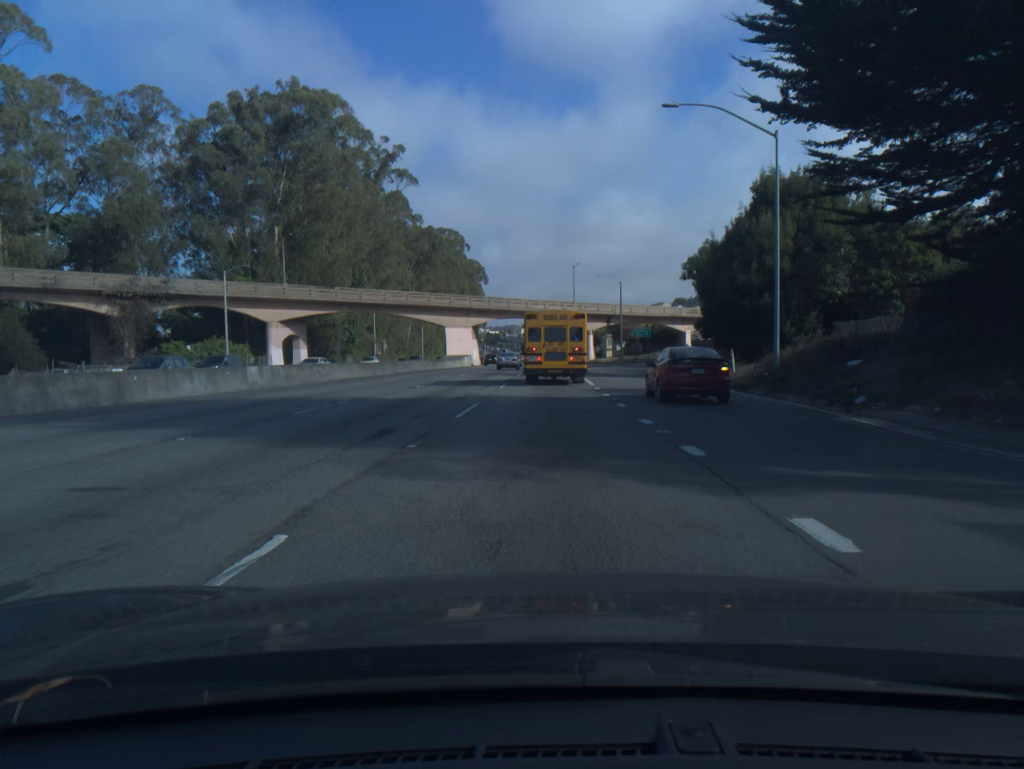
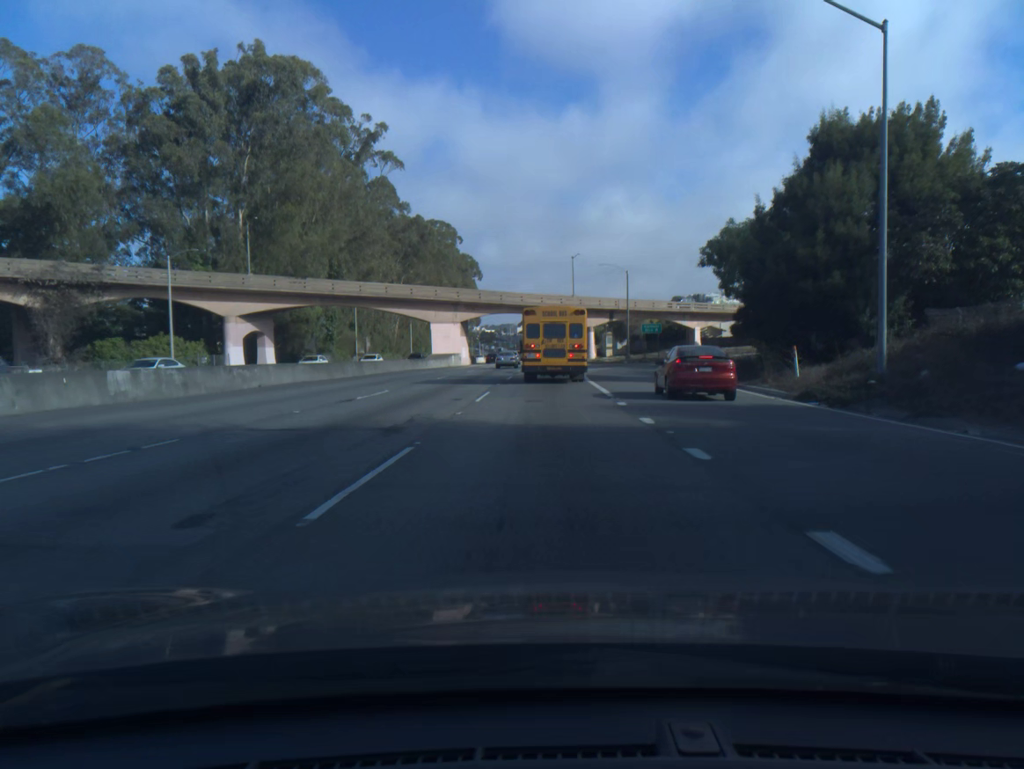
(0.0, +9.6) m; 0°
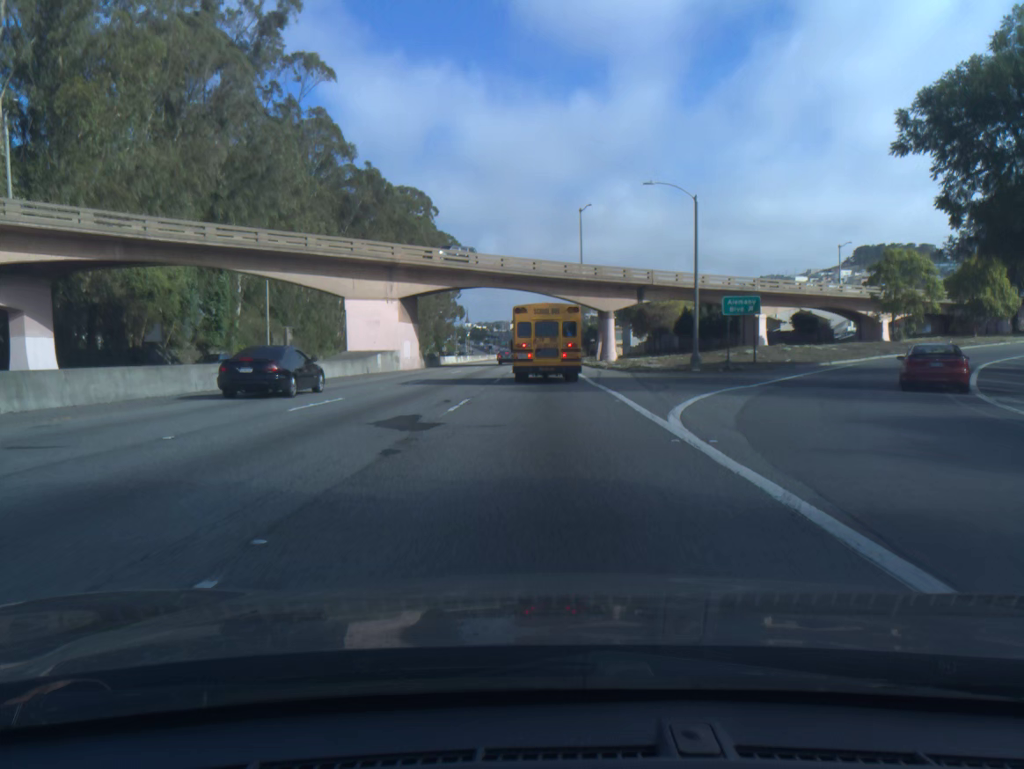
(+0.3, +35.1) m; +1°
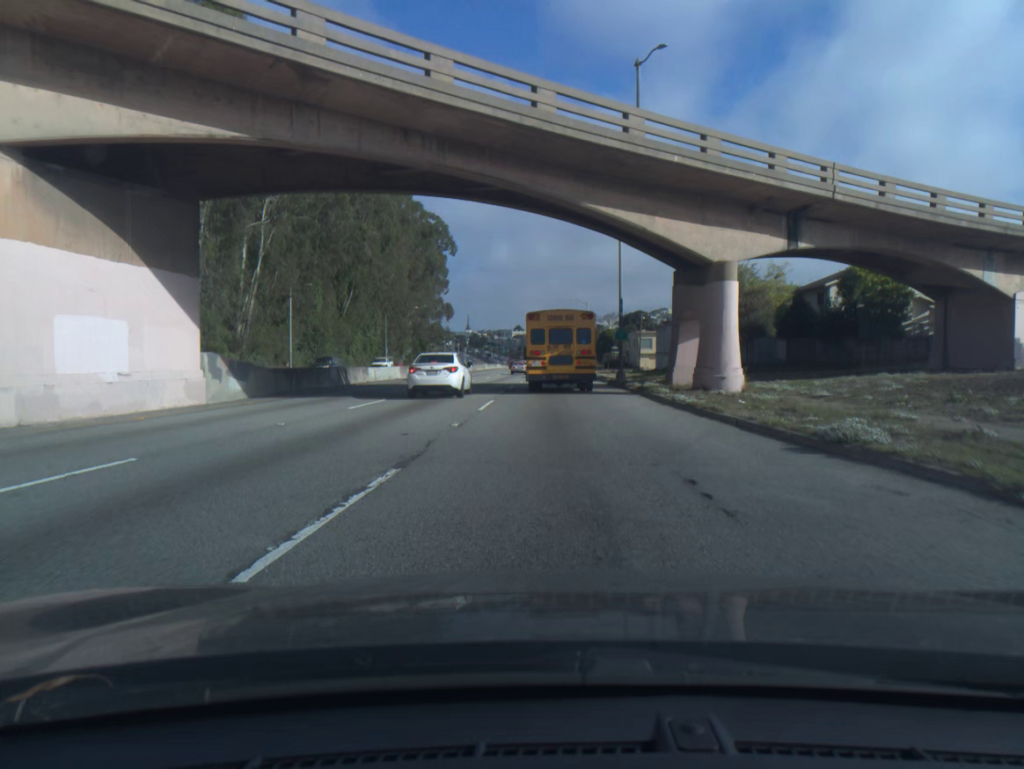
(-0.1, +40.3) m; 0°
